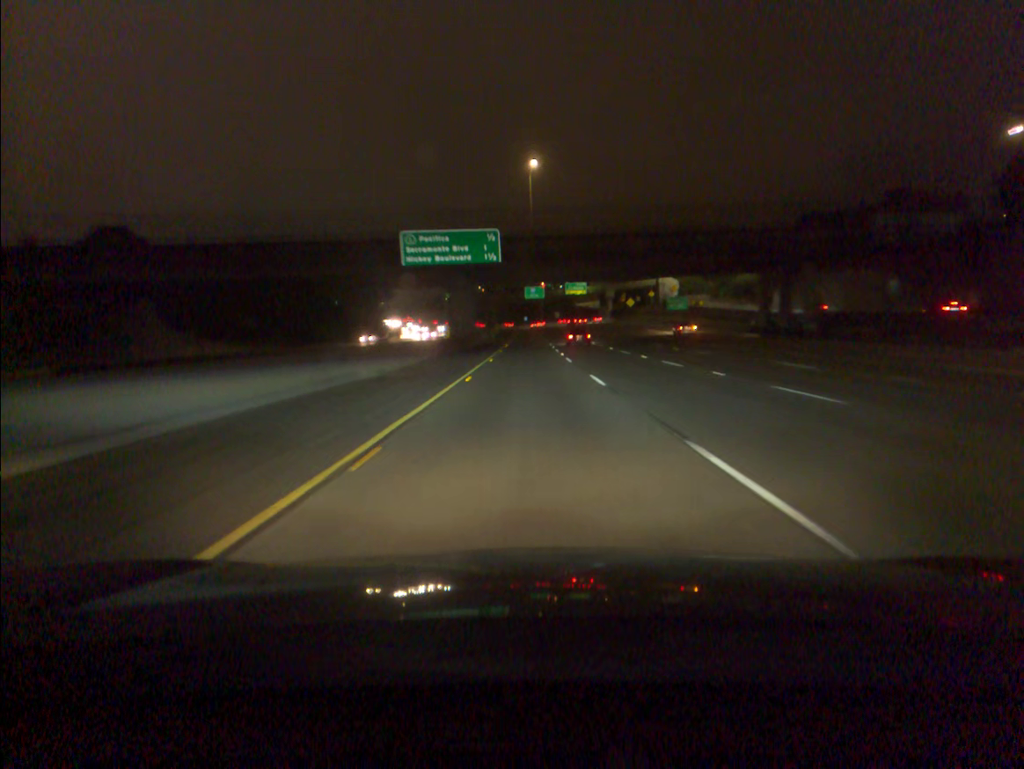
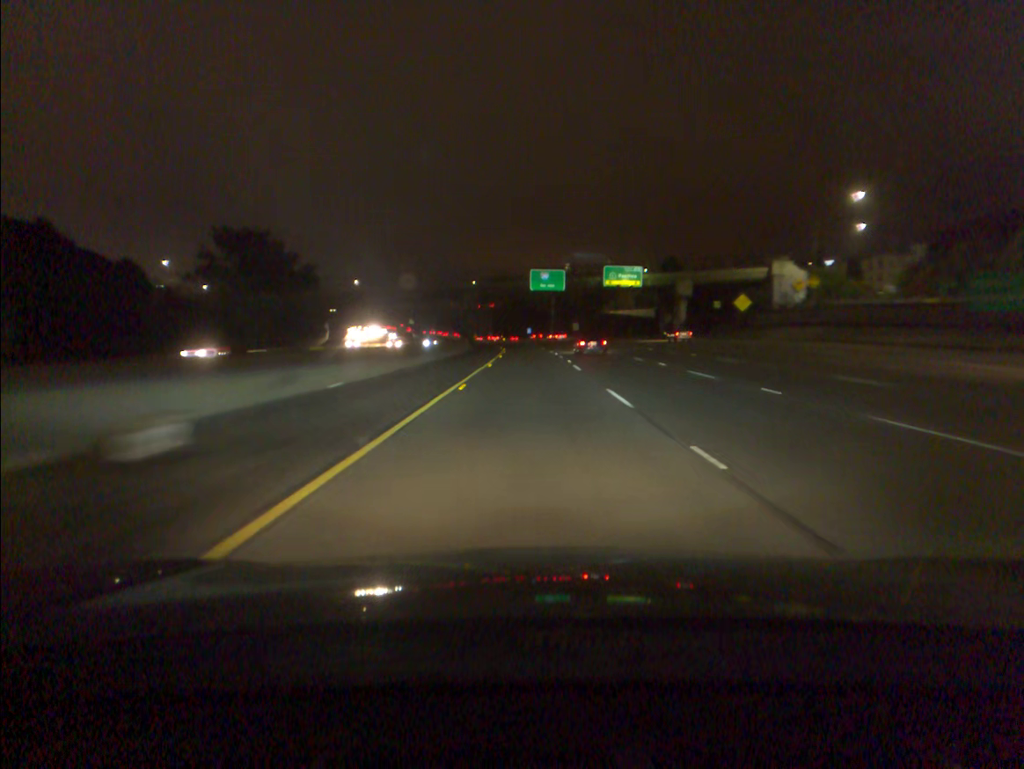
(0.0, +92.7) m; 0°
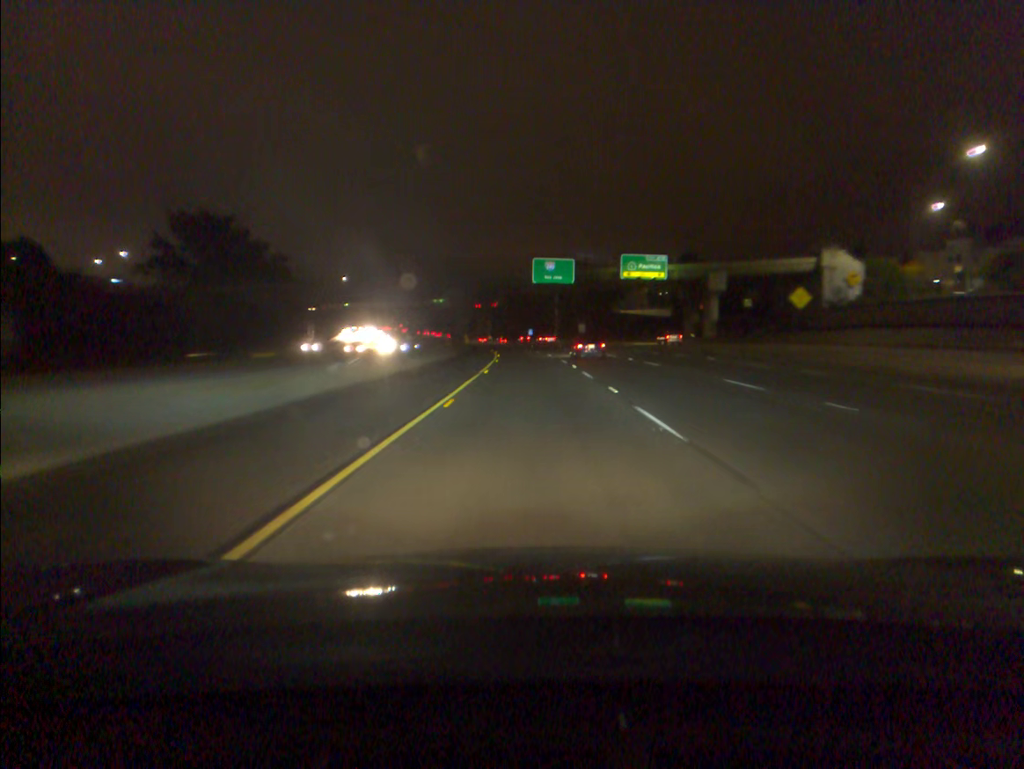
(0.0, +18.8) m; 0°
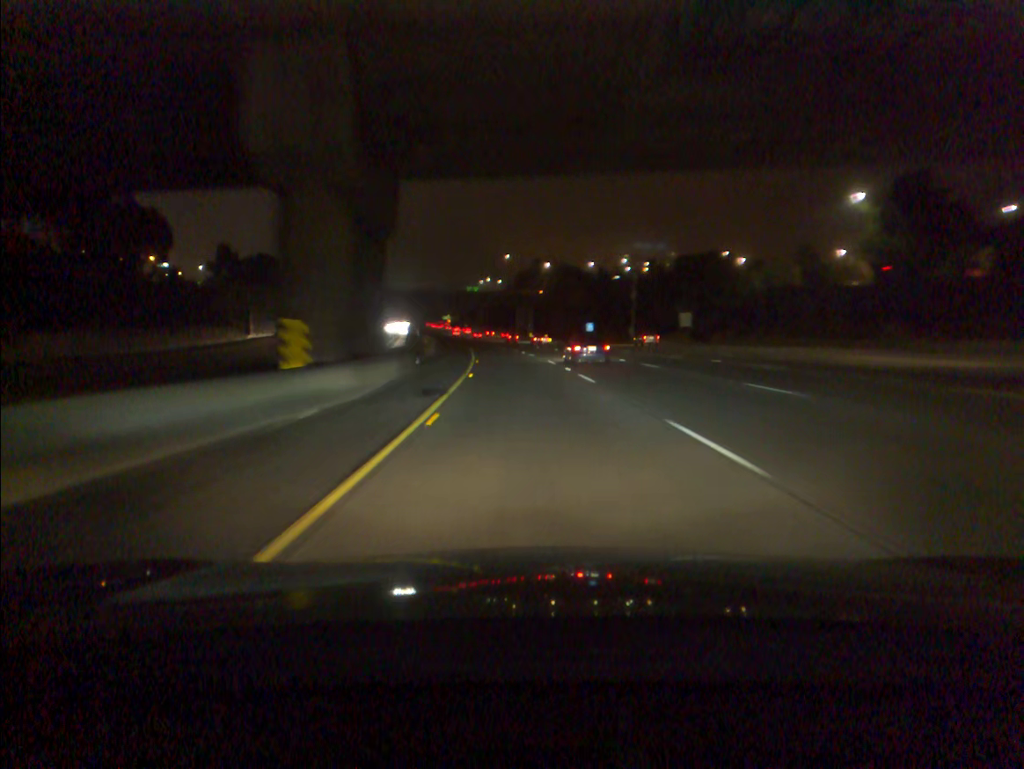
(-1.5, +75.8) m; -3°
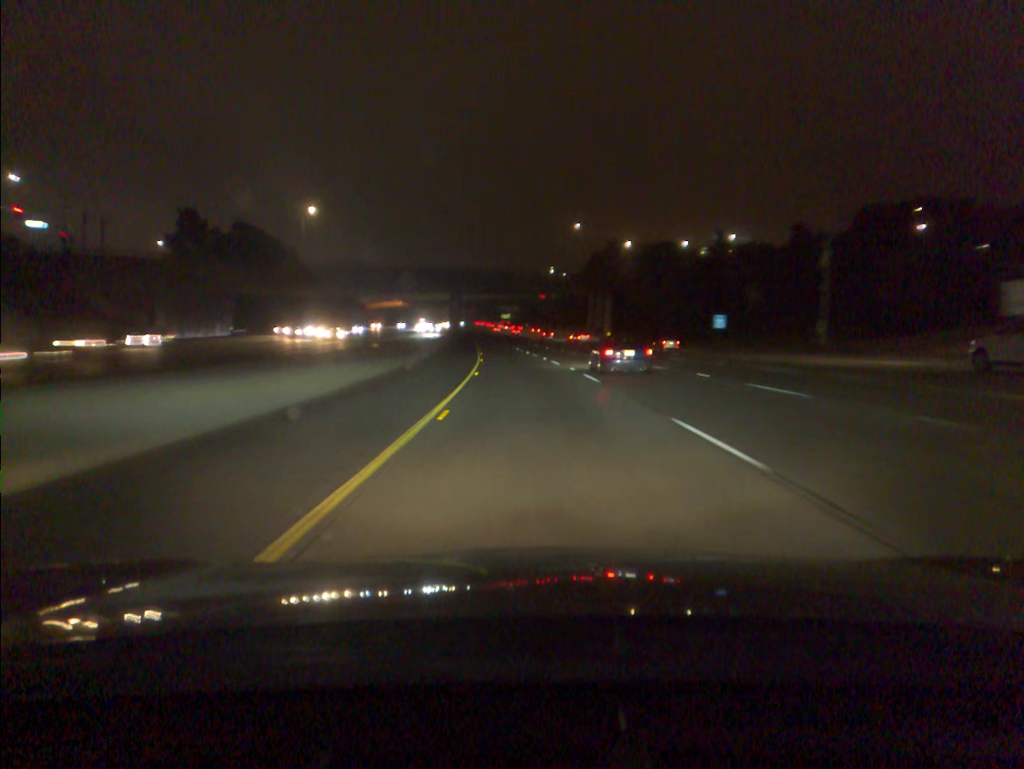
(-2.4, +57.7) m; -5°
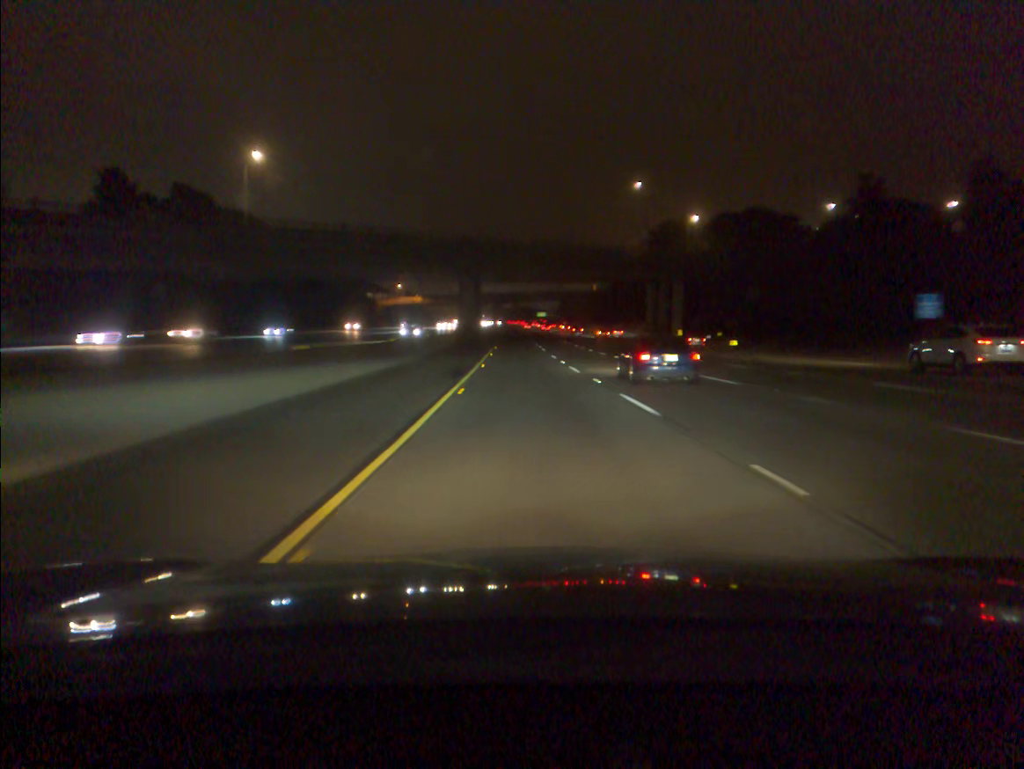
(-0.9, +38.5) m; -3°
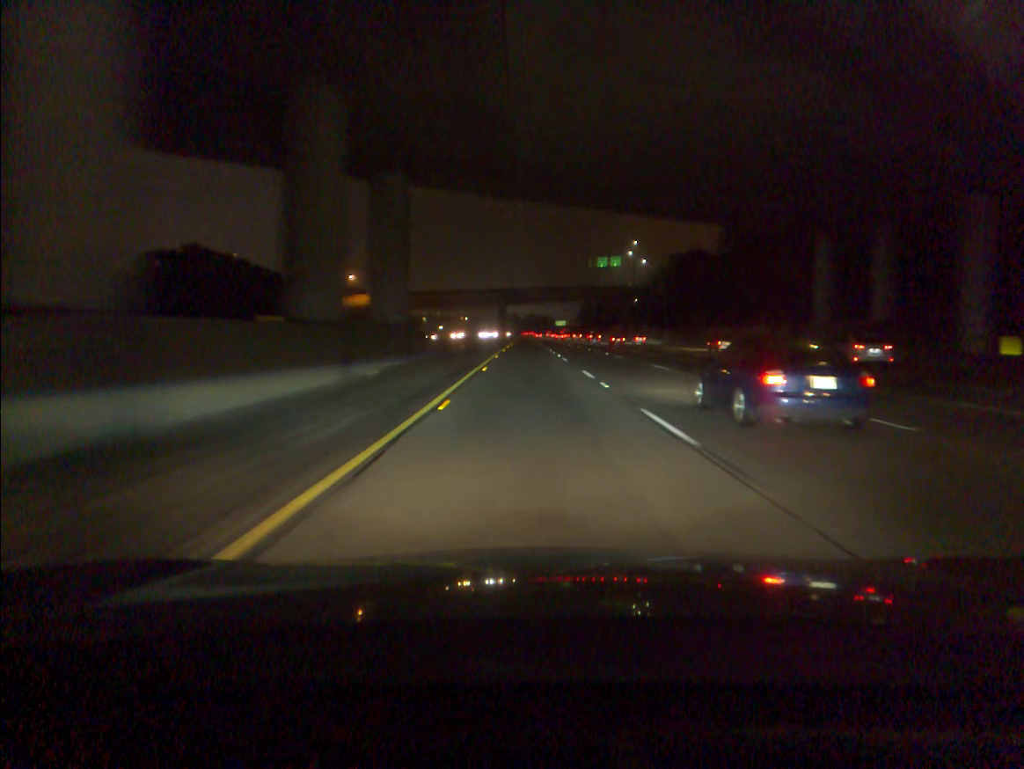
(-1.2, +76.6) m; -1°
